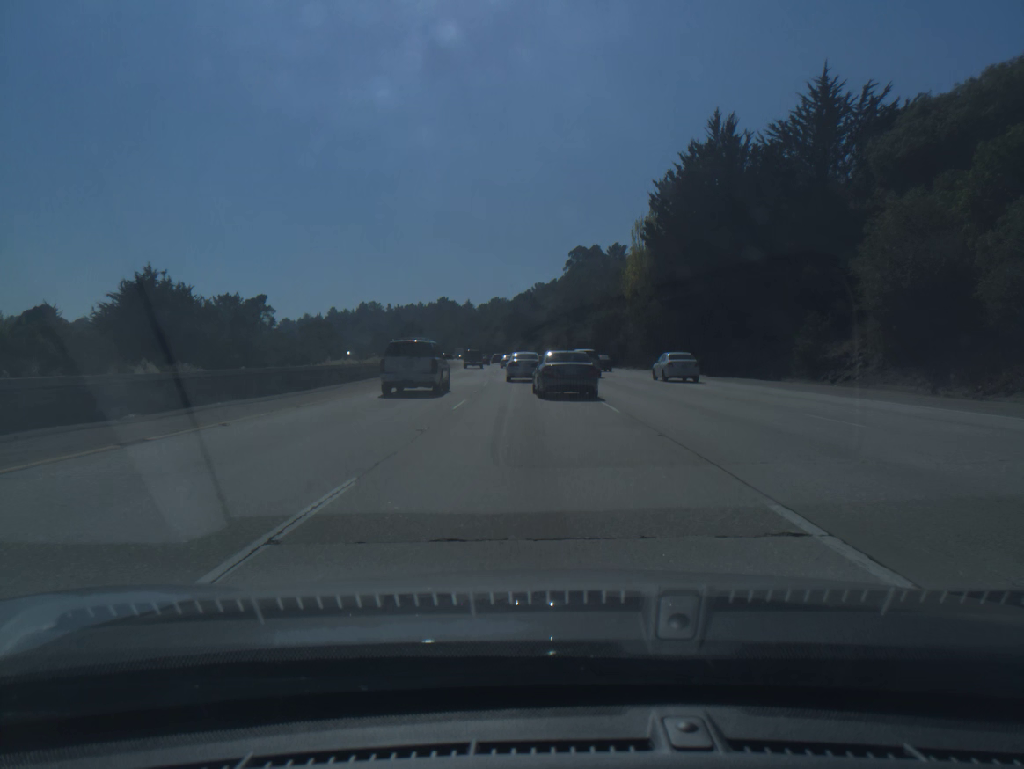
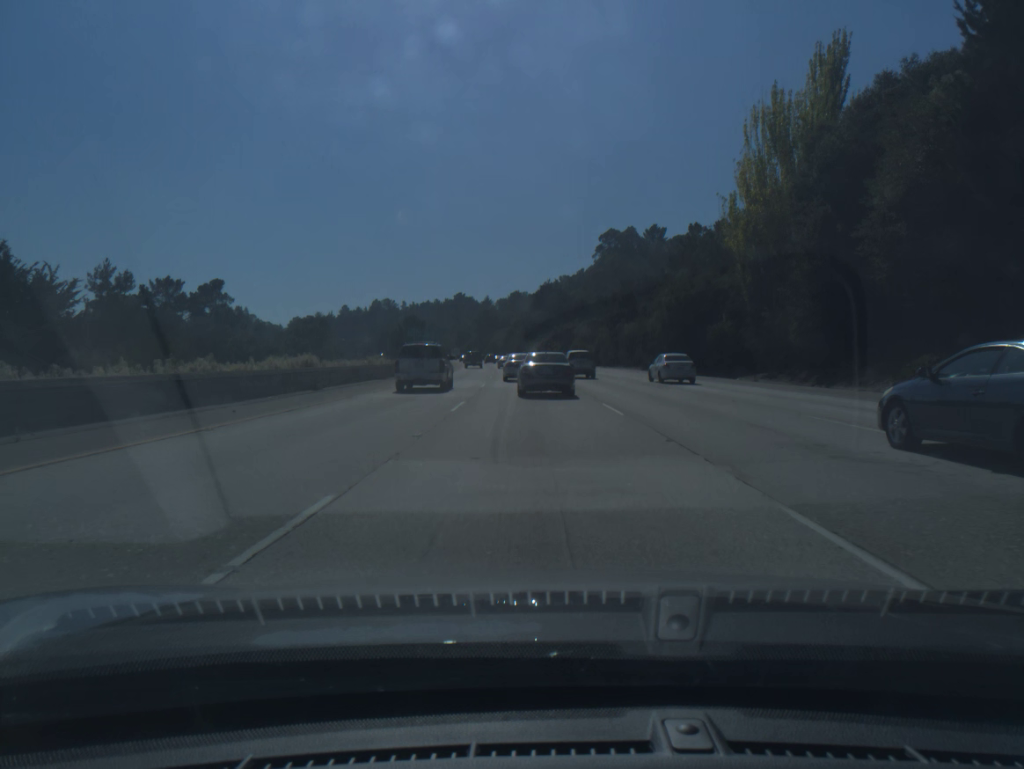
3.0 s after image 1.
(-0.7, +44.2) m; -2°
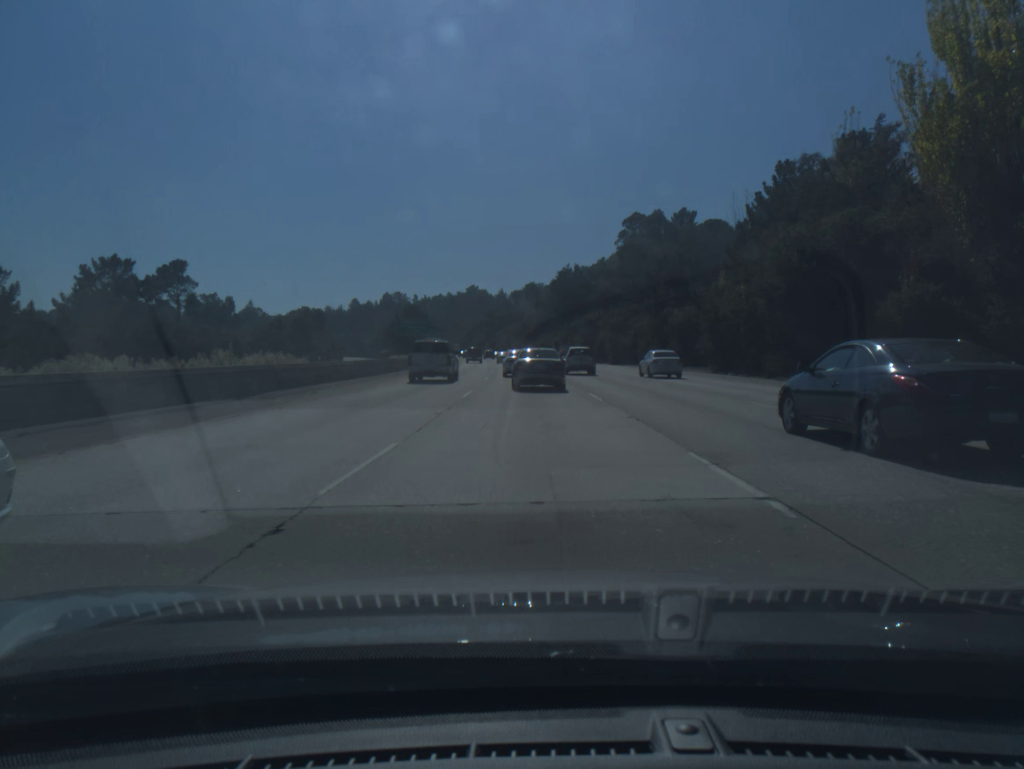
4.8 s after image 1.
(-0.2, +25.5) m; -1°
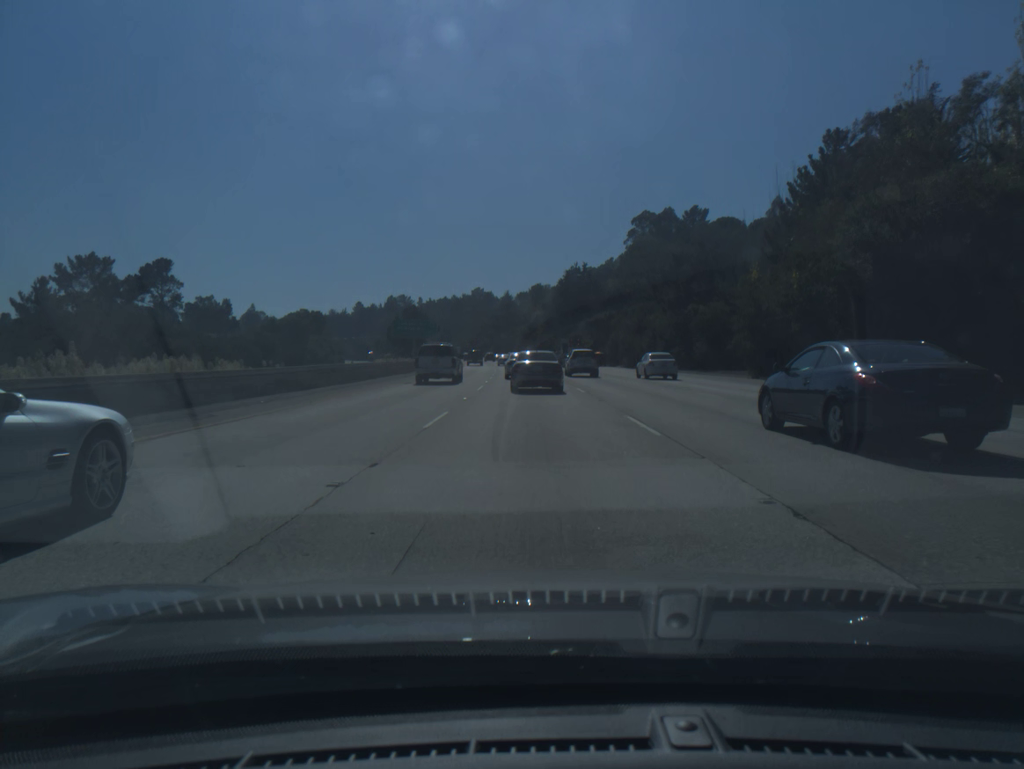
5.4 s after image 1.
(0.0, +8.5) m; 0°
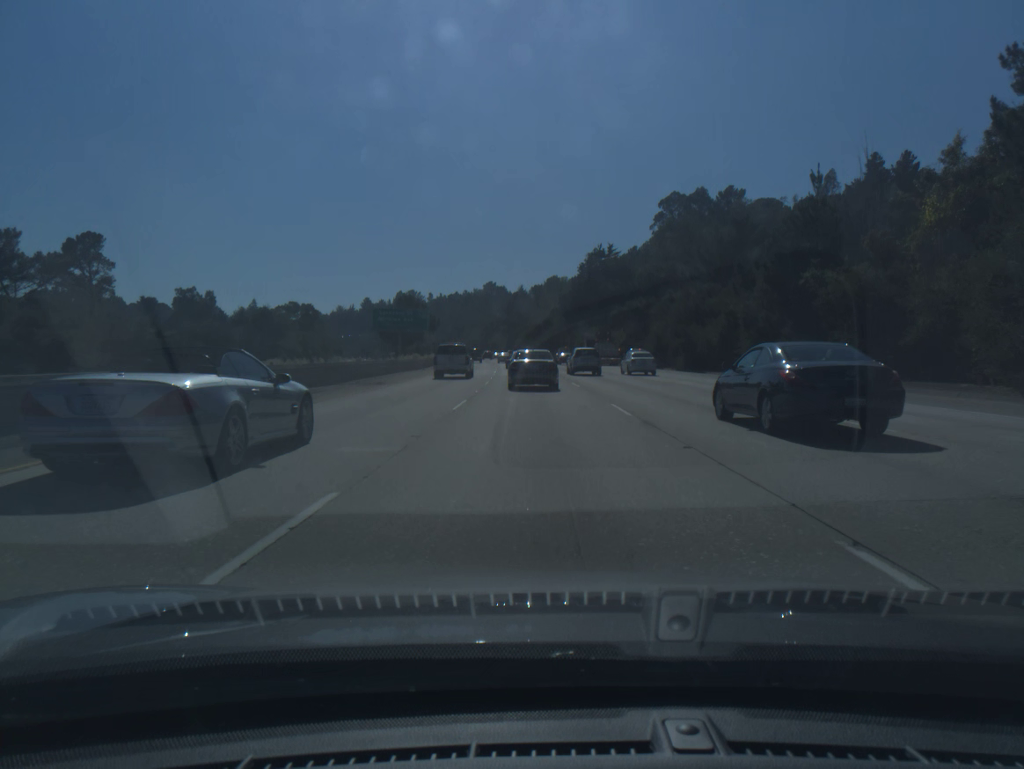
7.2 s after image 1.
(-0.3, +25.3) m; -1°
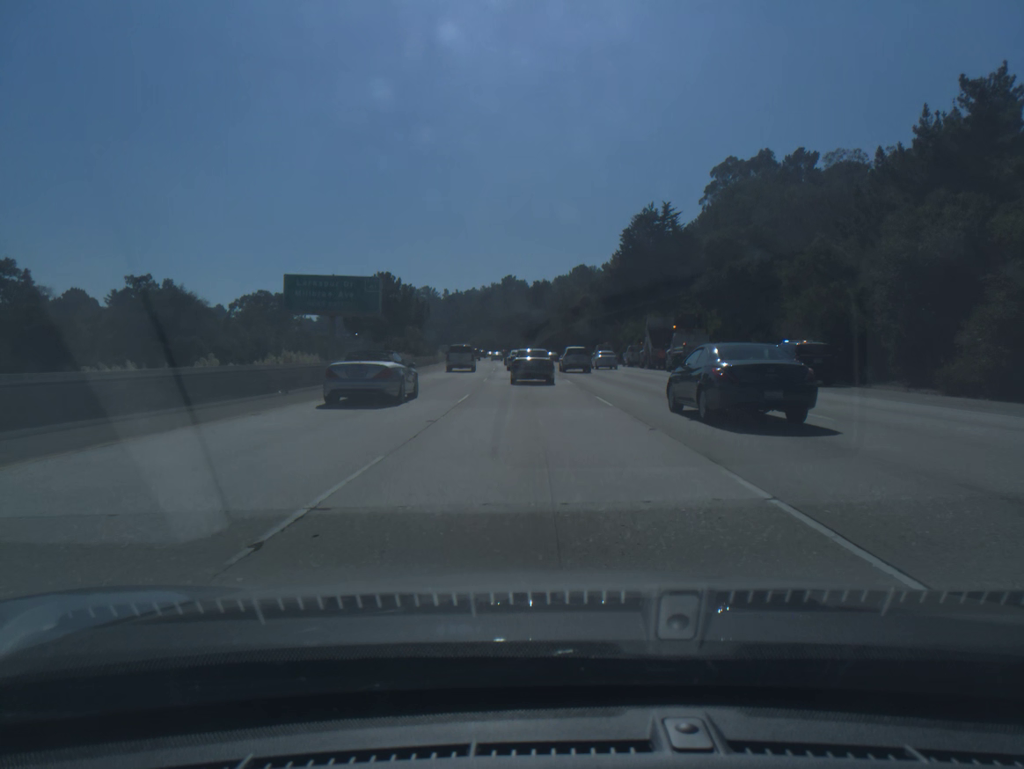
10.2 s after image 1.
(-0.5, +41.3) m; -2°
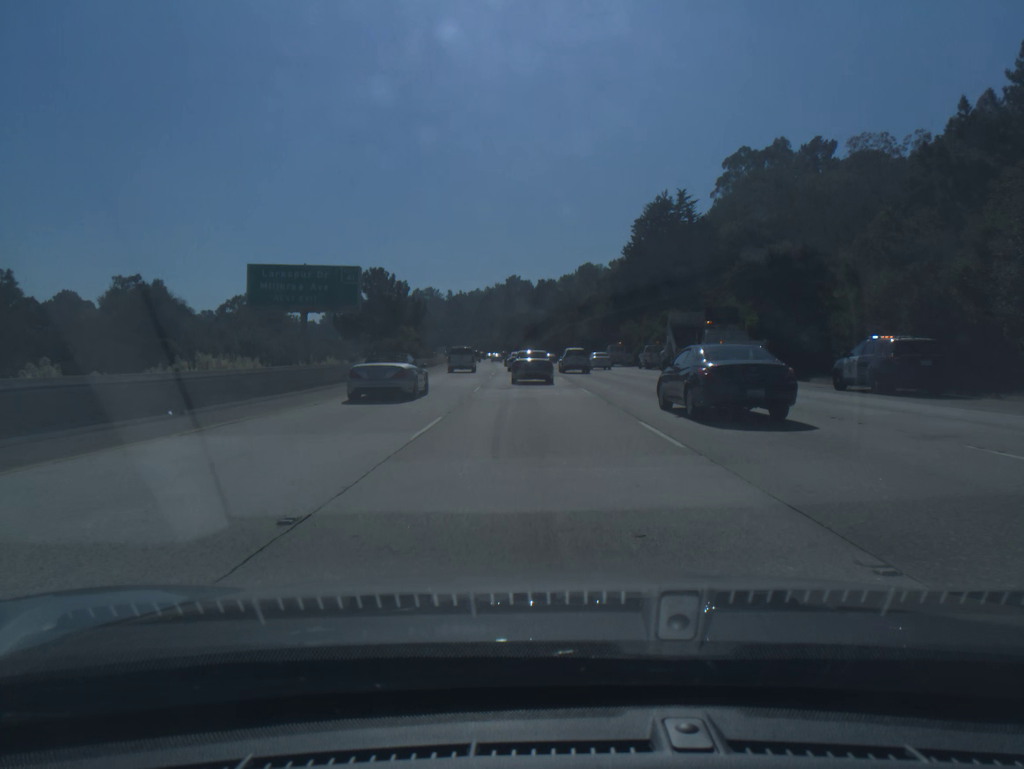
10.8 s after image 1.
(0.0, +8.3) m; 0°
